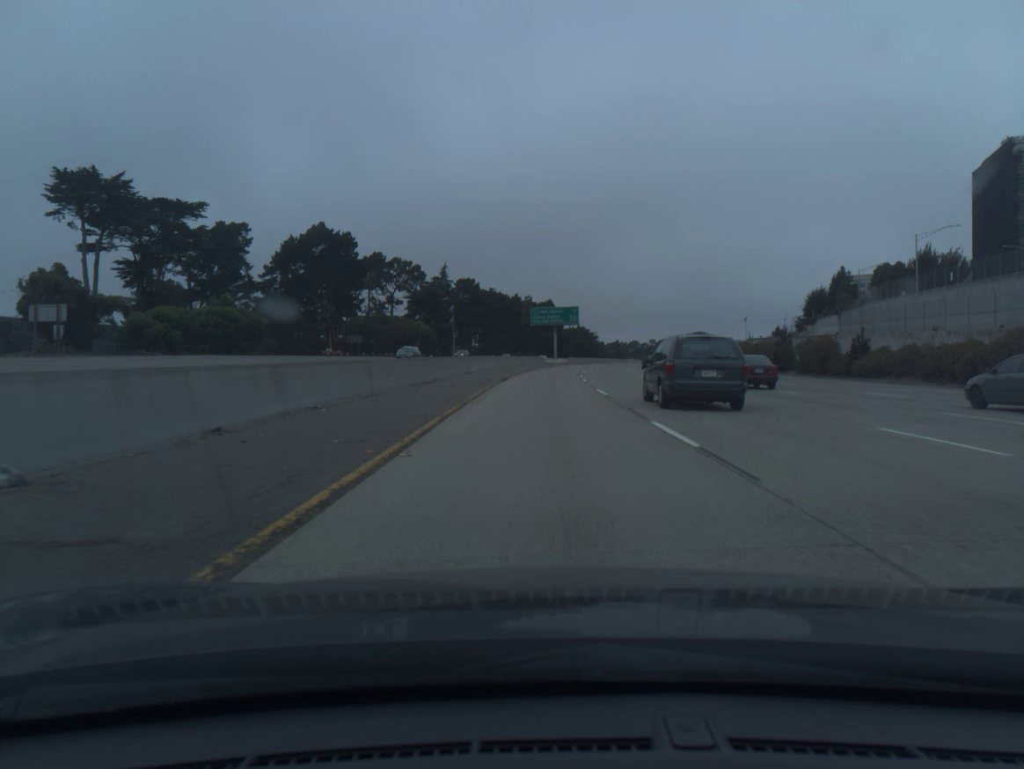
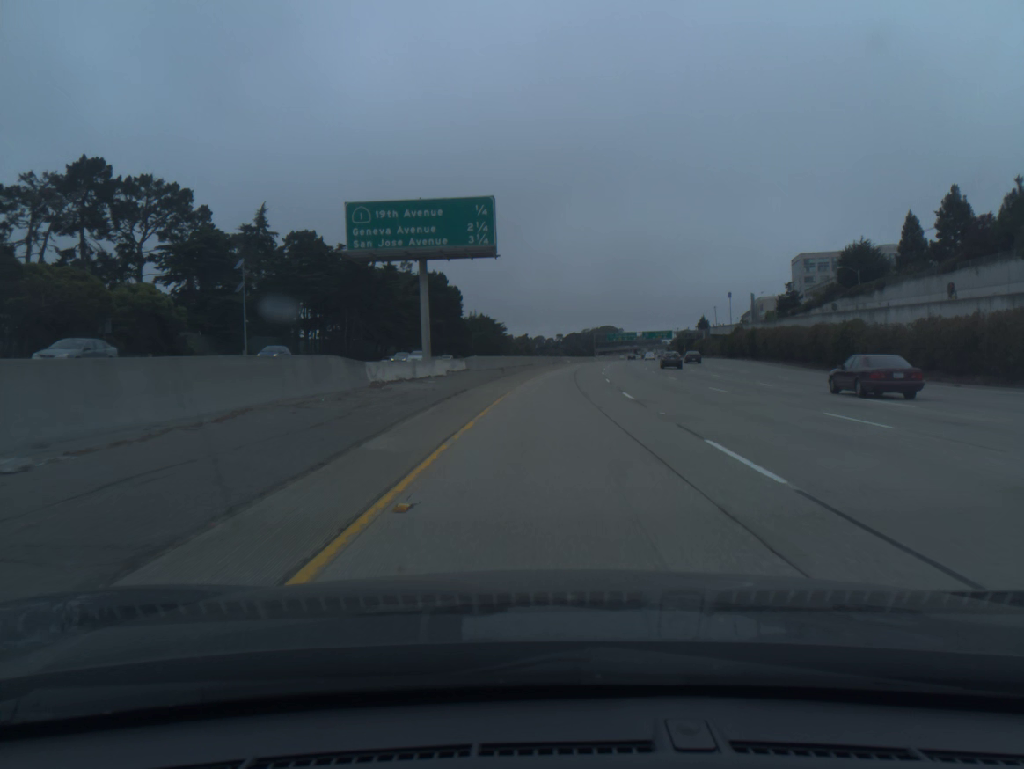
(+3.1, +81.9) m; +7°
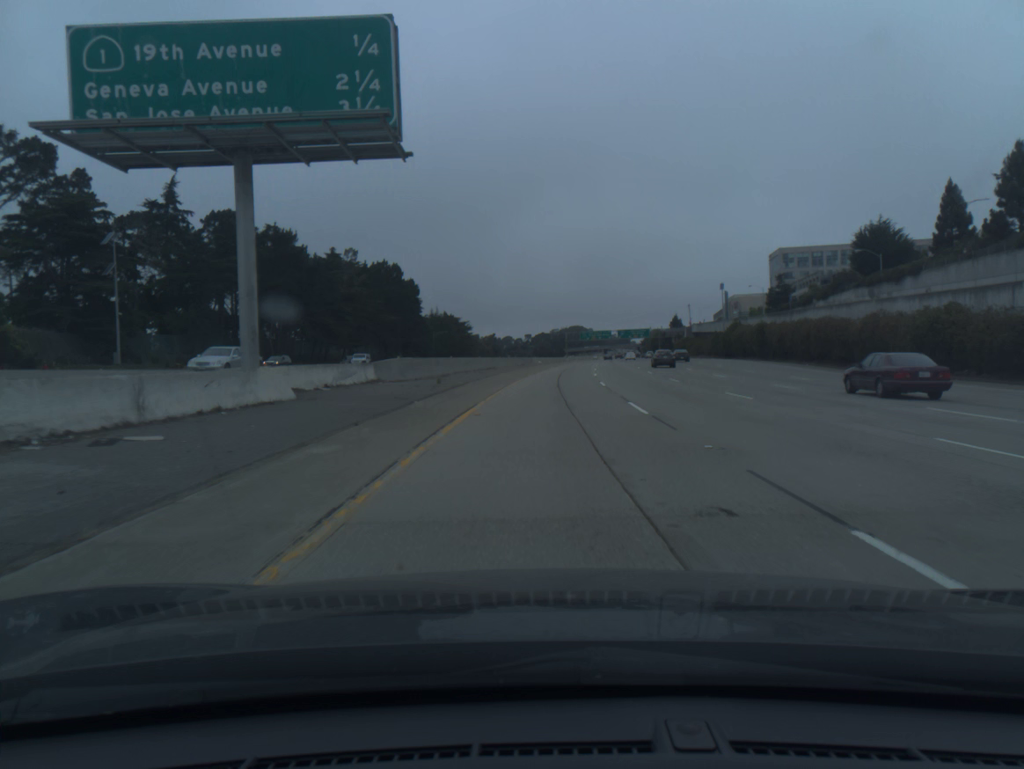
(+0.5, +20.5) m; +2°
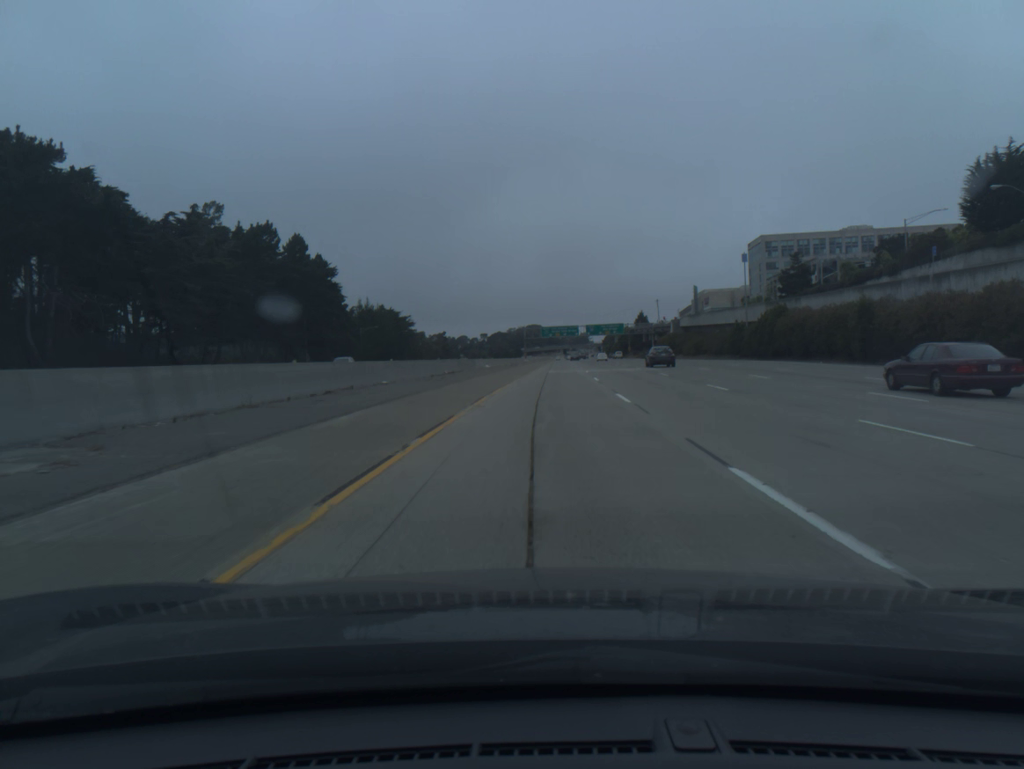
(+1.1, +41.1) m; +3°
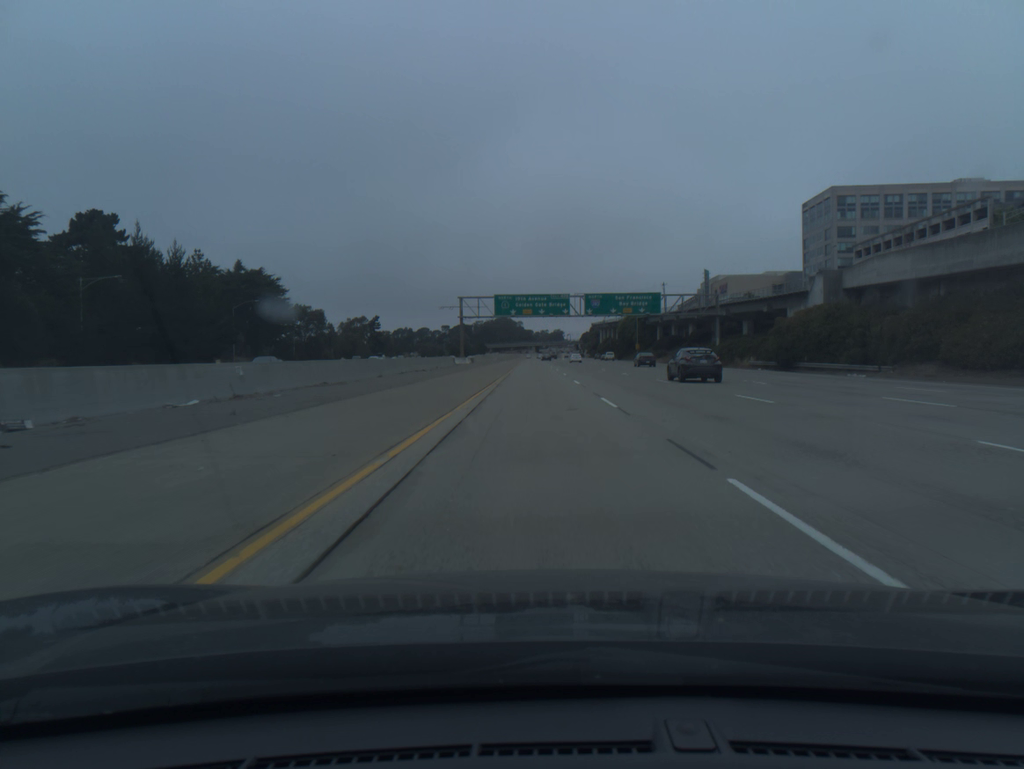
(+3.2, +103.0) m; +2°
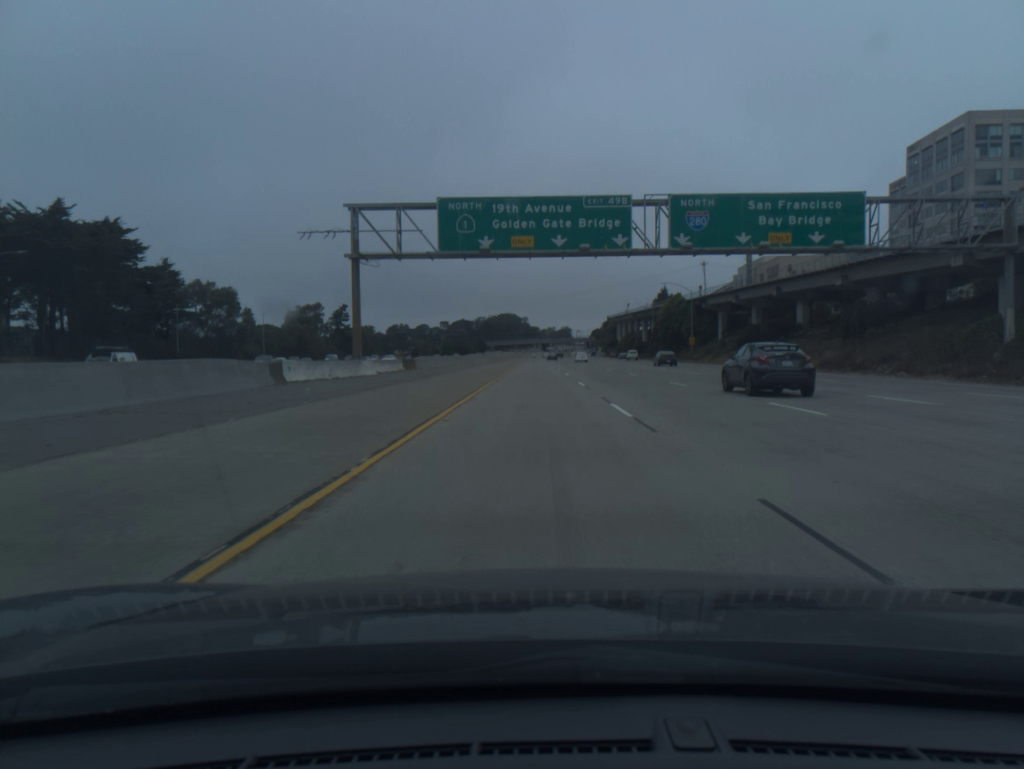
(-0.2, +61.8) m; 0°
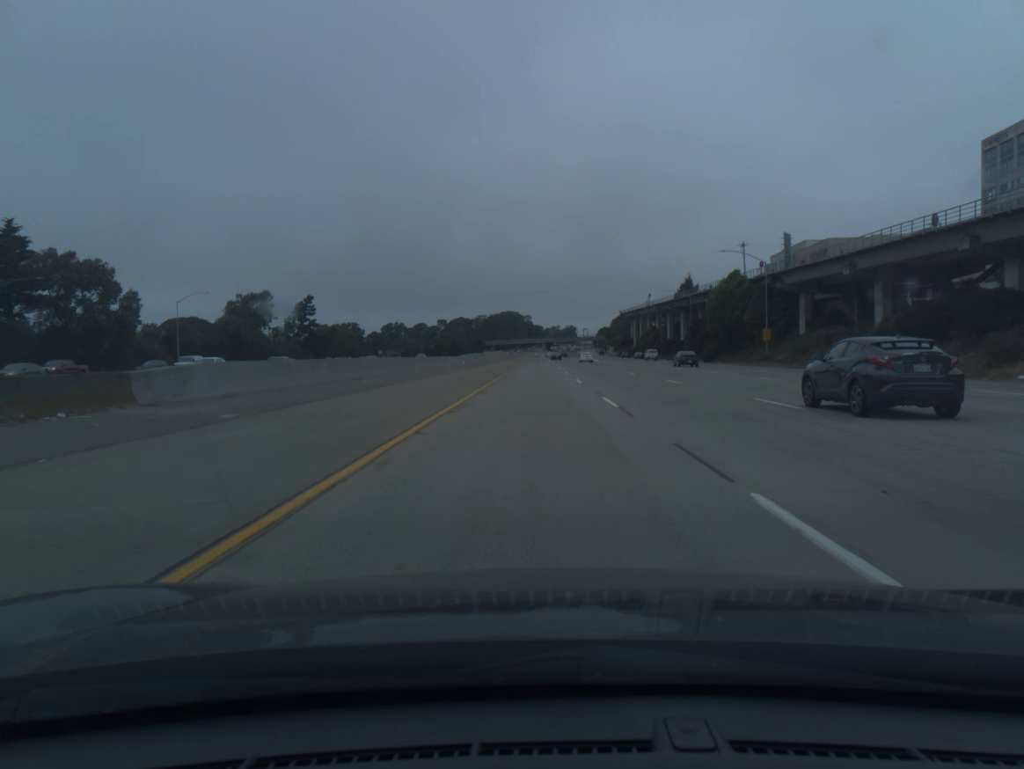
(-0.1, +41.1) m; 0°
